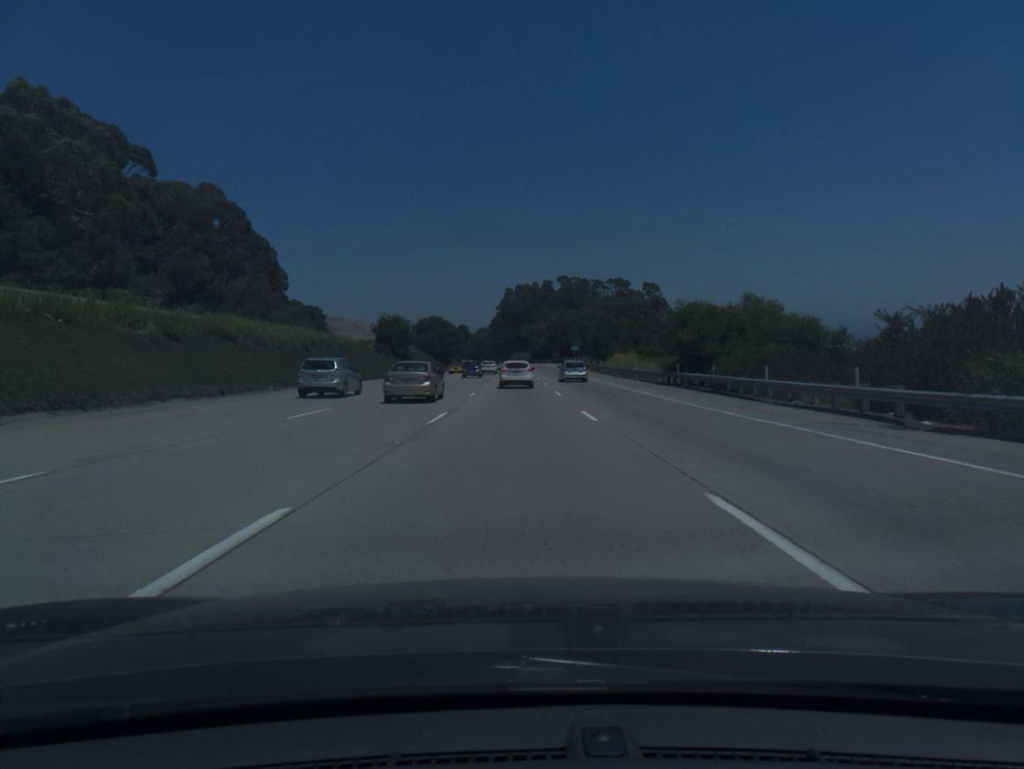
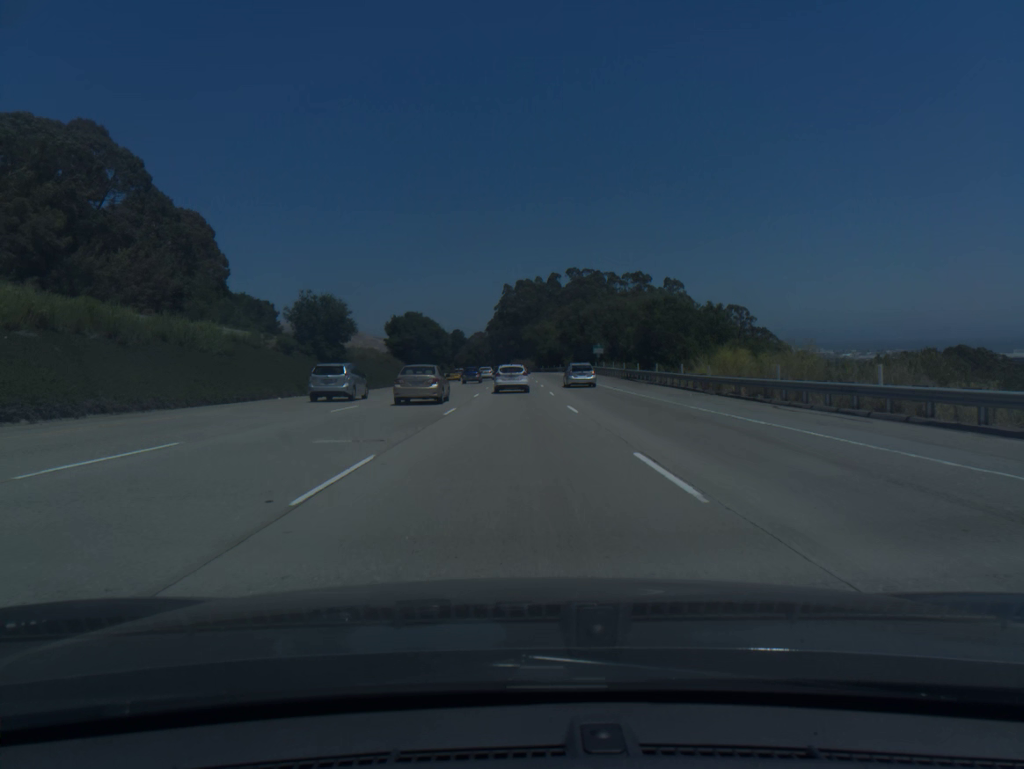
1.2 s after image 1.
(0.0, +39.7) m; 0°
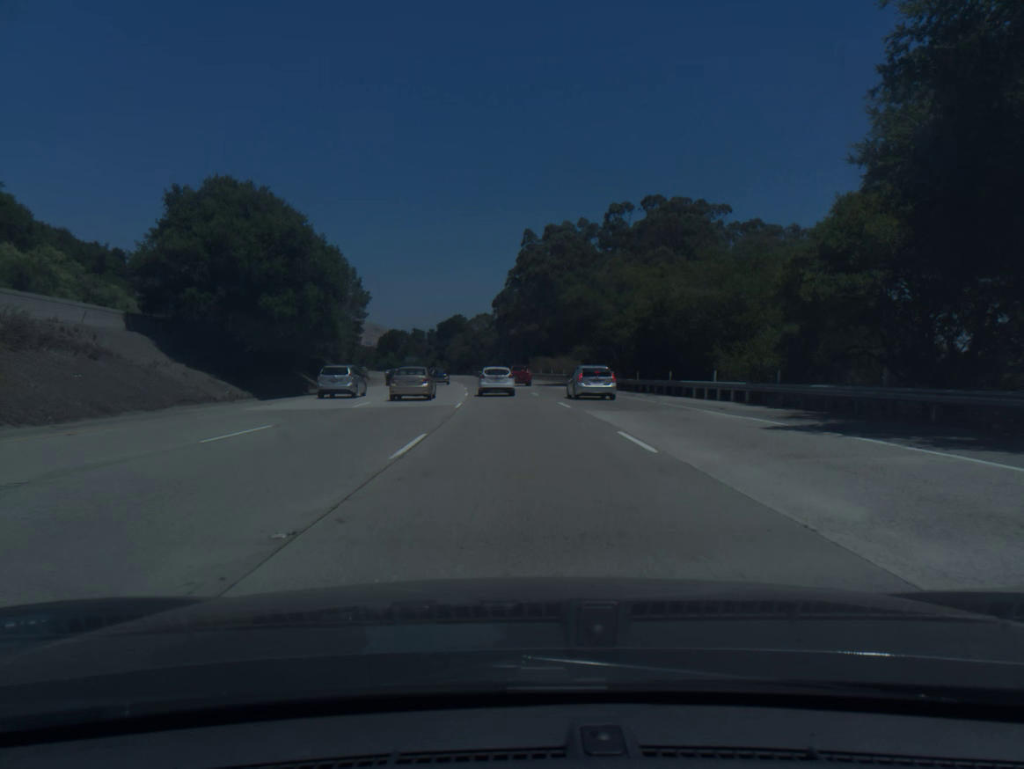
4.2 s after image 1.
(-0.7, +98.3) m; -1°
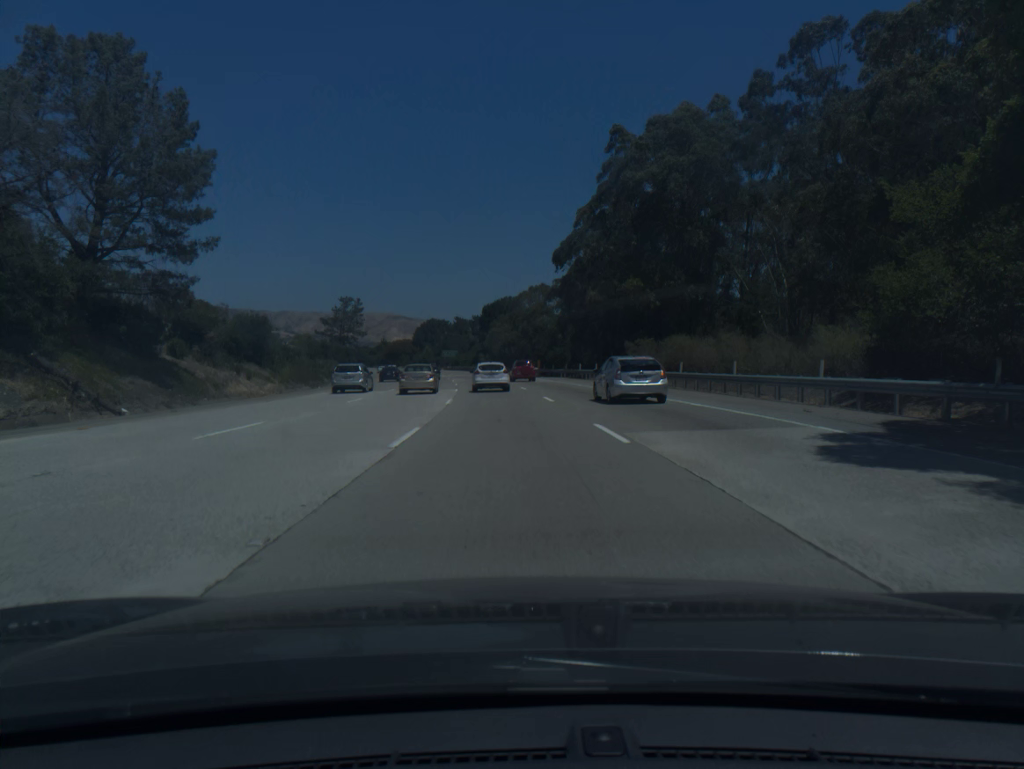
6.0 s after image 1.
(-2.0, +57.9) m; -4°
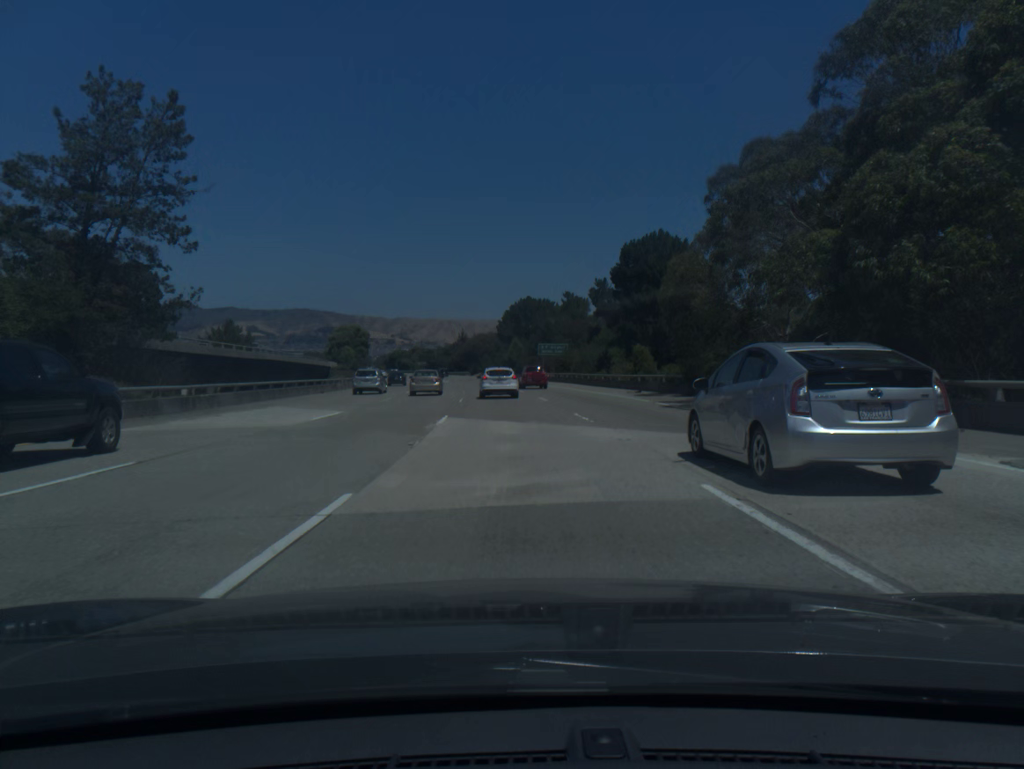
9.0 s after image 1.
(-7.1, +95.1) m; -8°
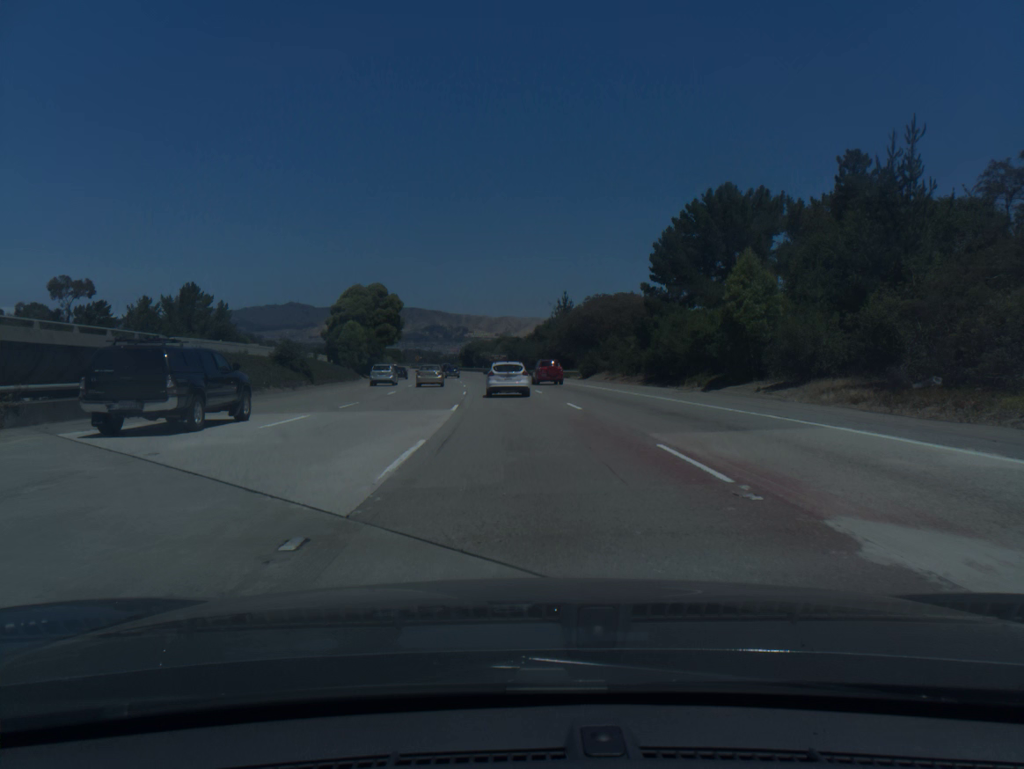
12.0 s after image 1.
(-6.4, +93.5) m; -7°
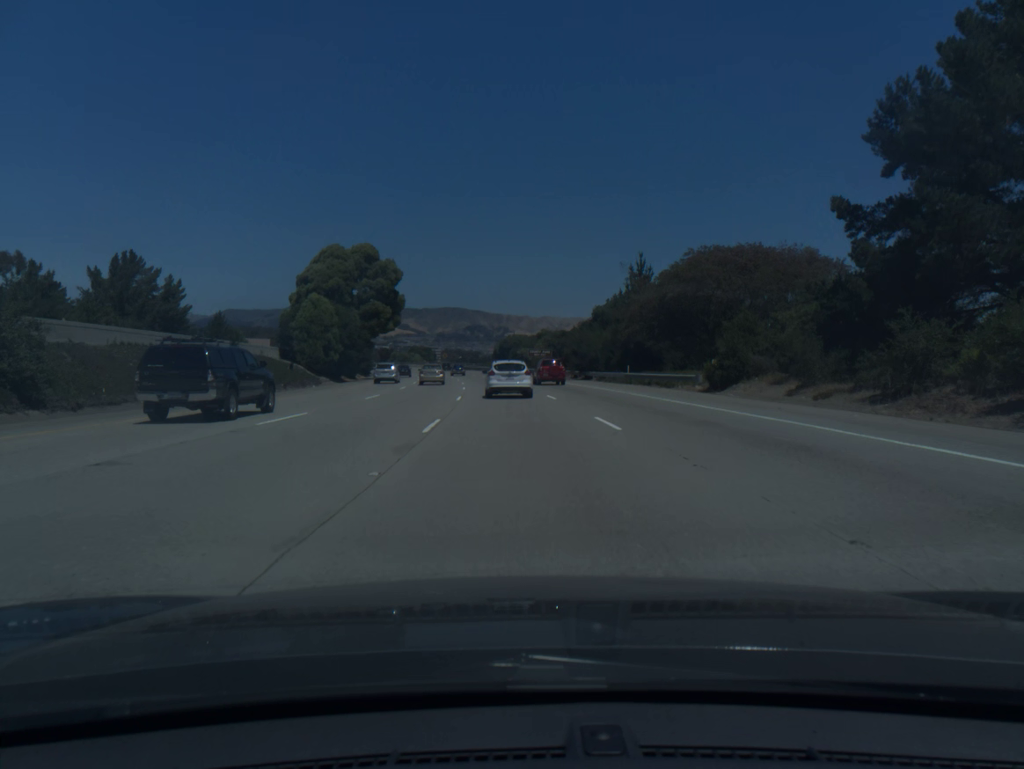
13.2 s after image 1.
(-1.0, +37.3) m; -3°
